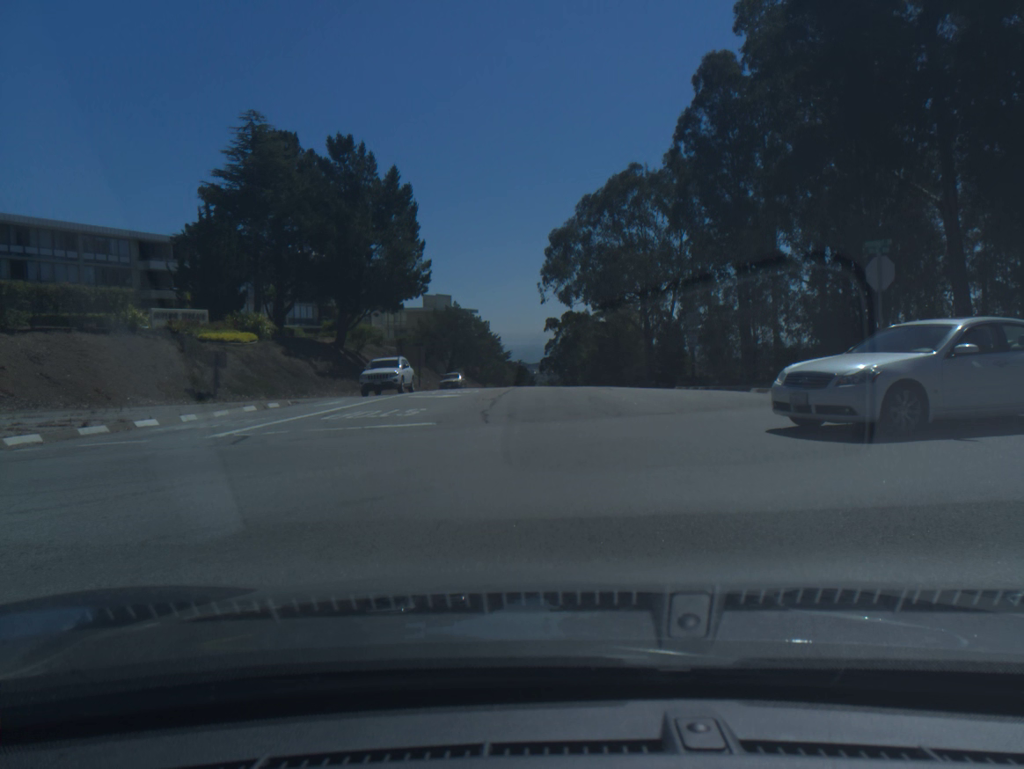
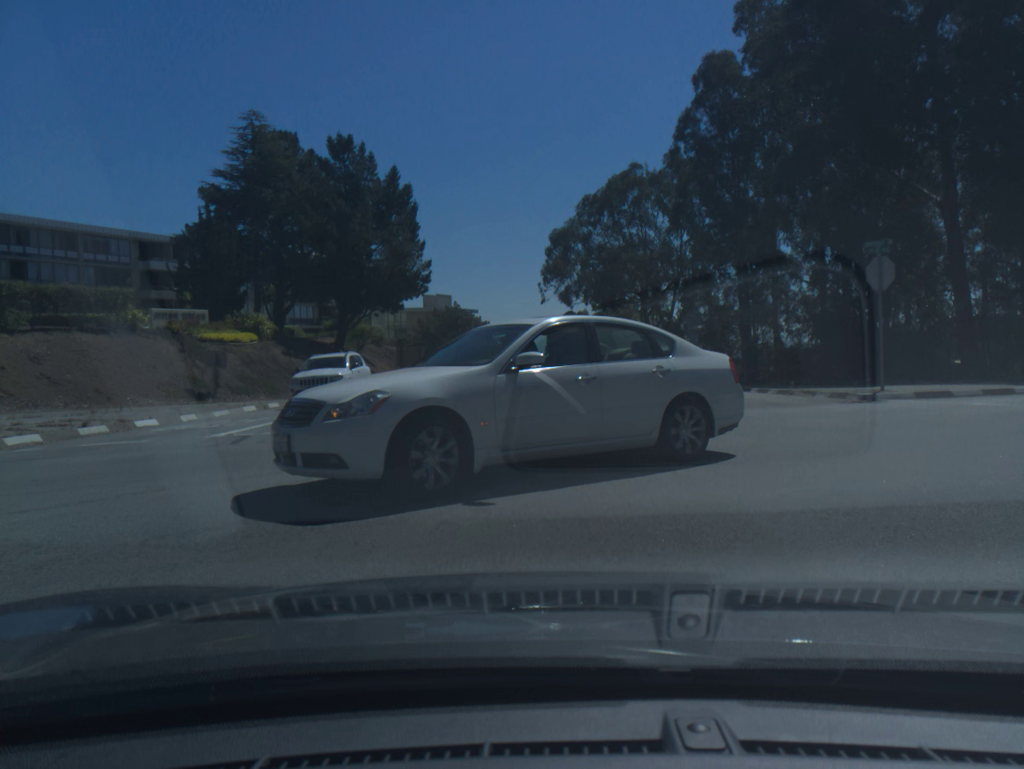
(0.0, 0.0) m; 0°
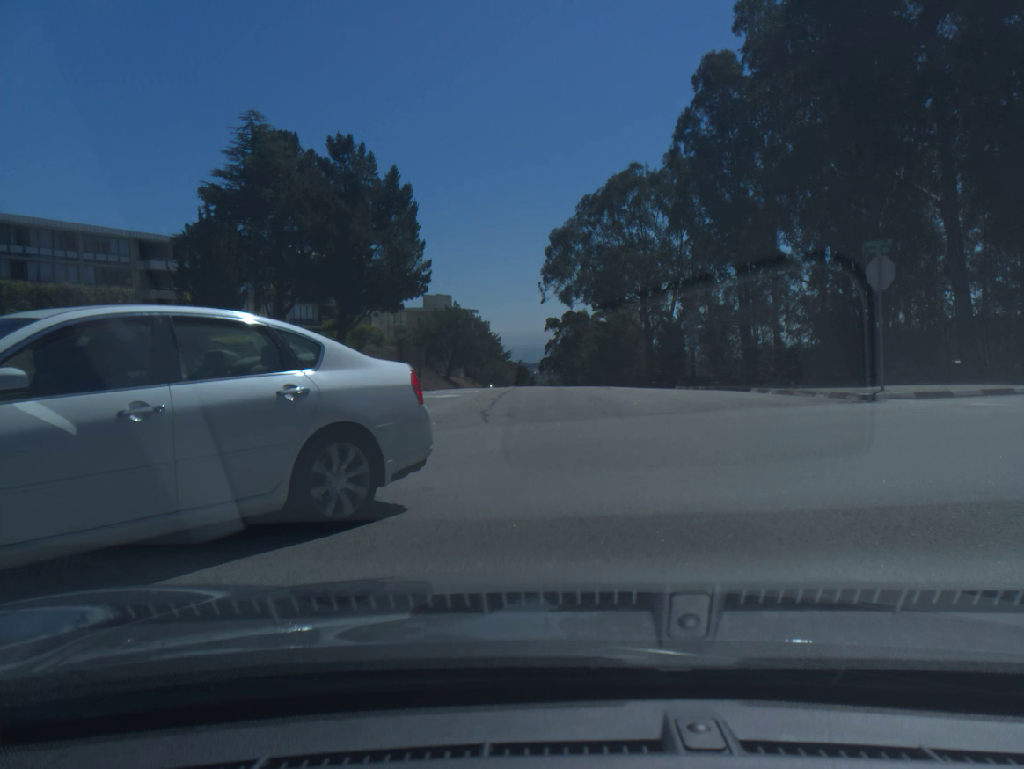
(0.0, 0.0) m; 0°
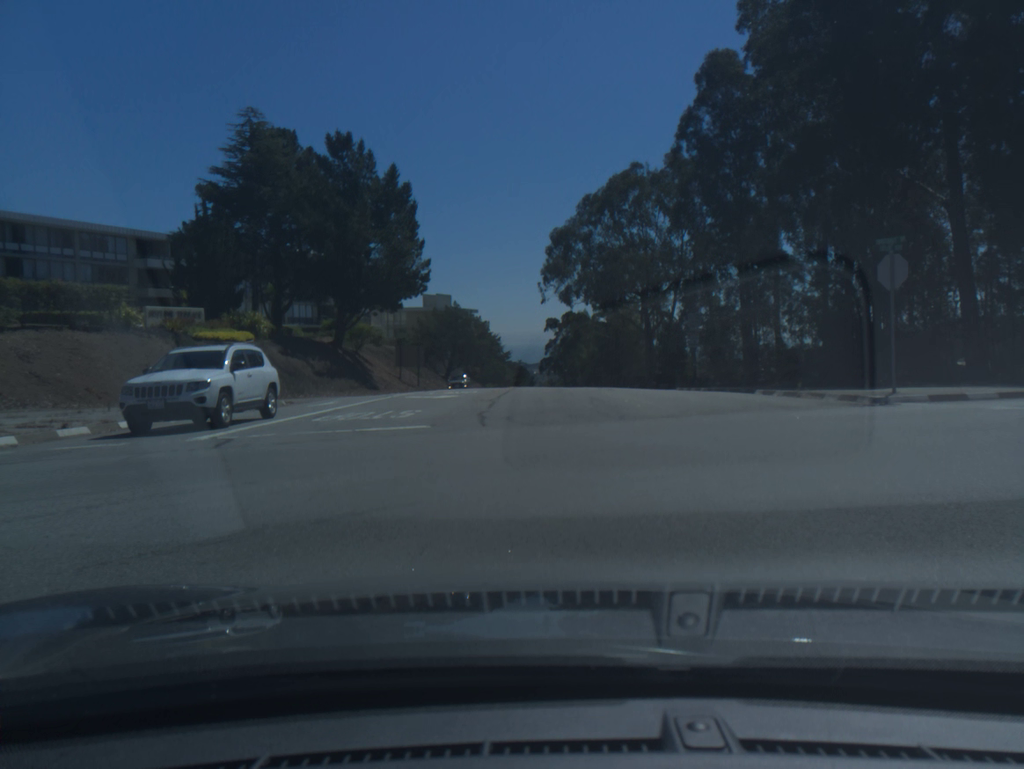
(0.0, +0.7) m; 0°
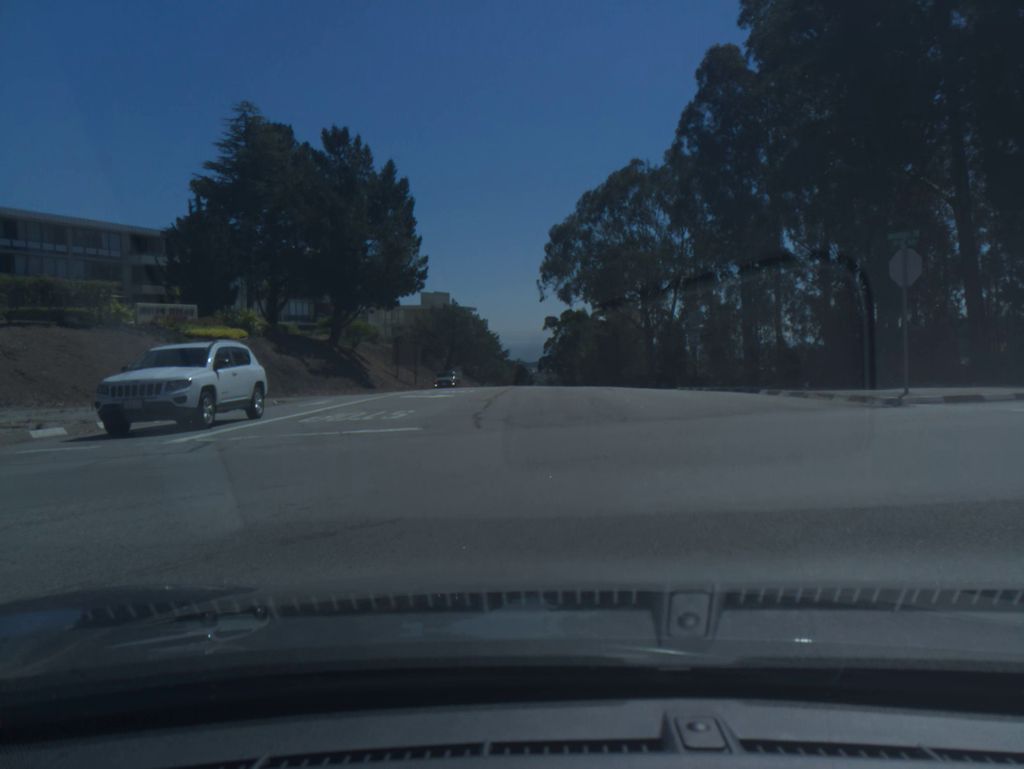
(0.0, +0.7) m; 0°
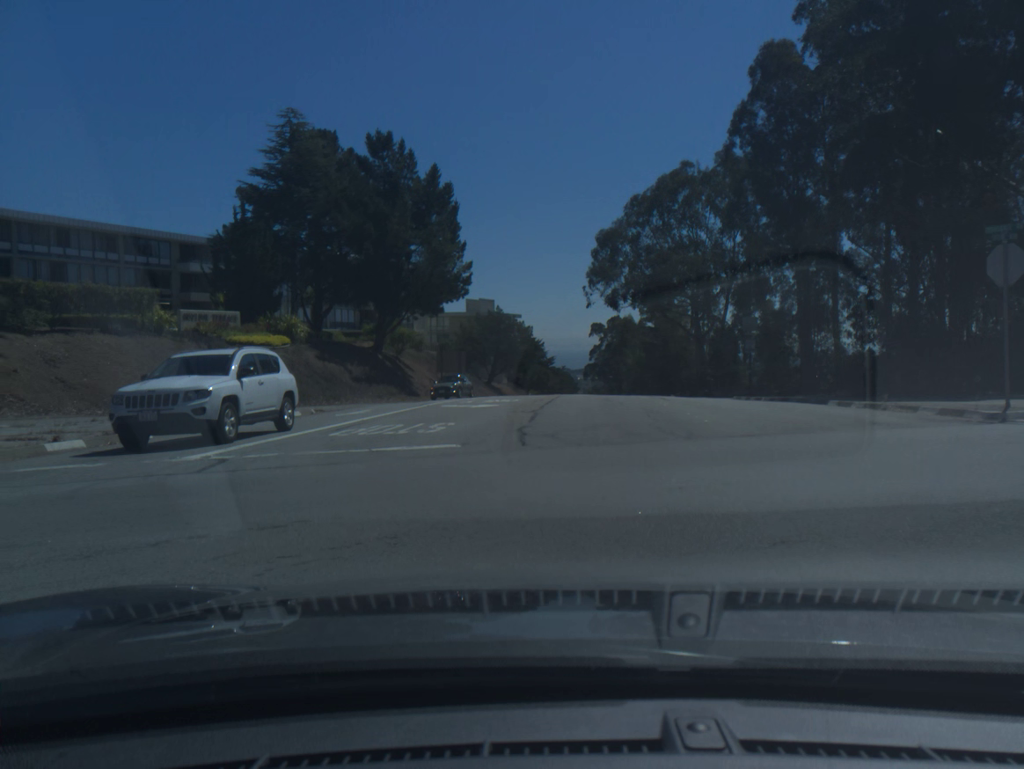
(-0.1, +1.5) m; -3°
